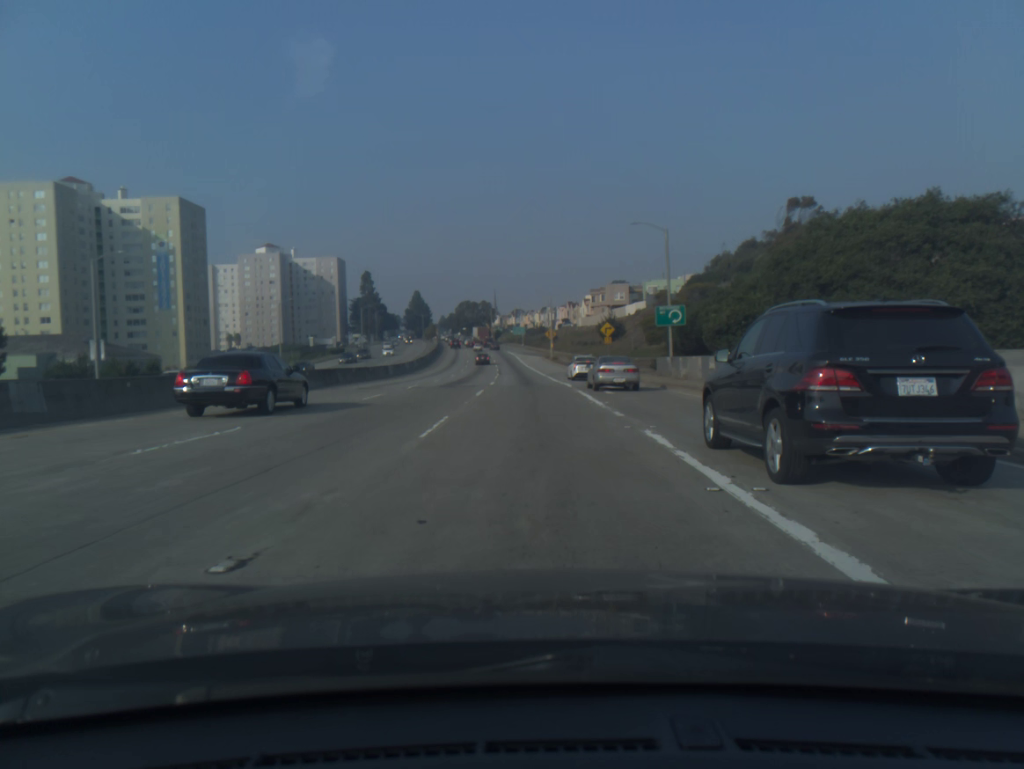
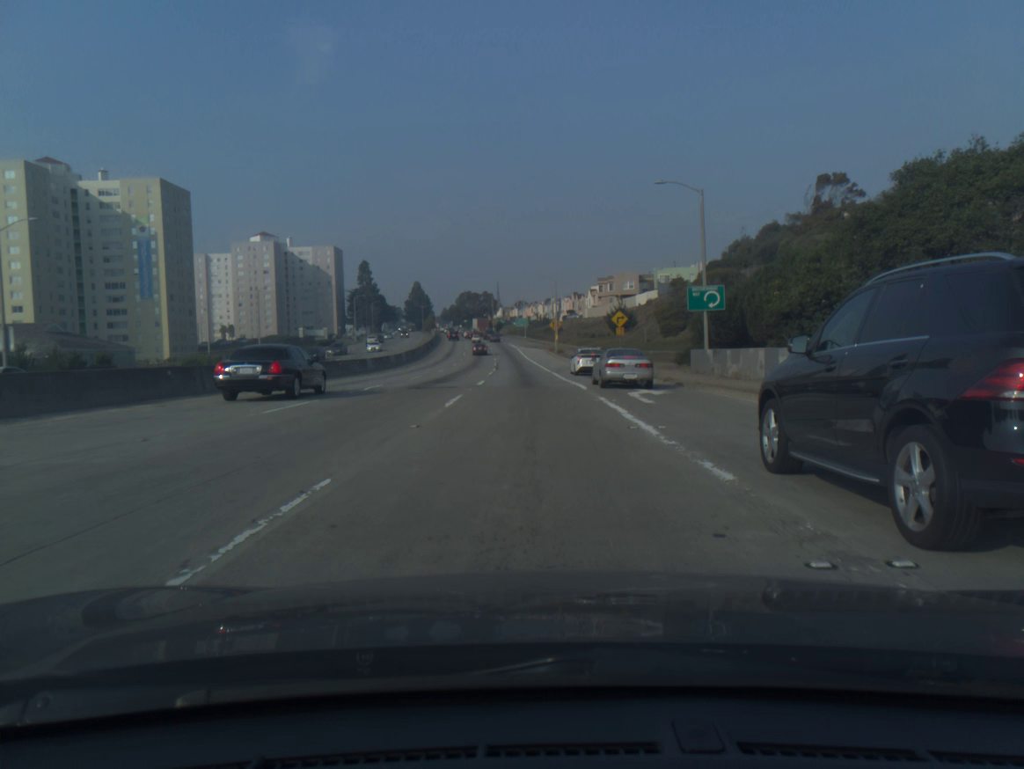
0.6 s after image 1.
(0.0, +9.4) m; -1°
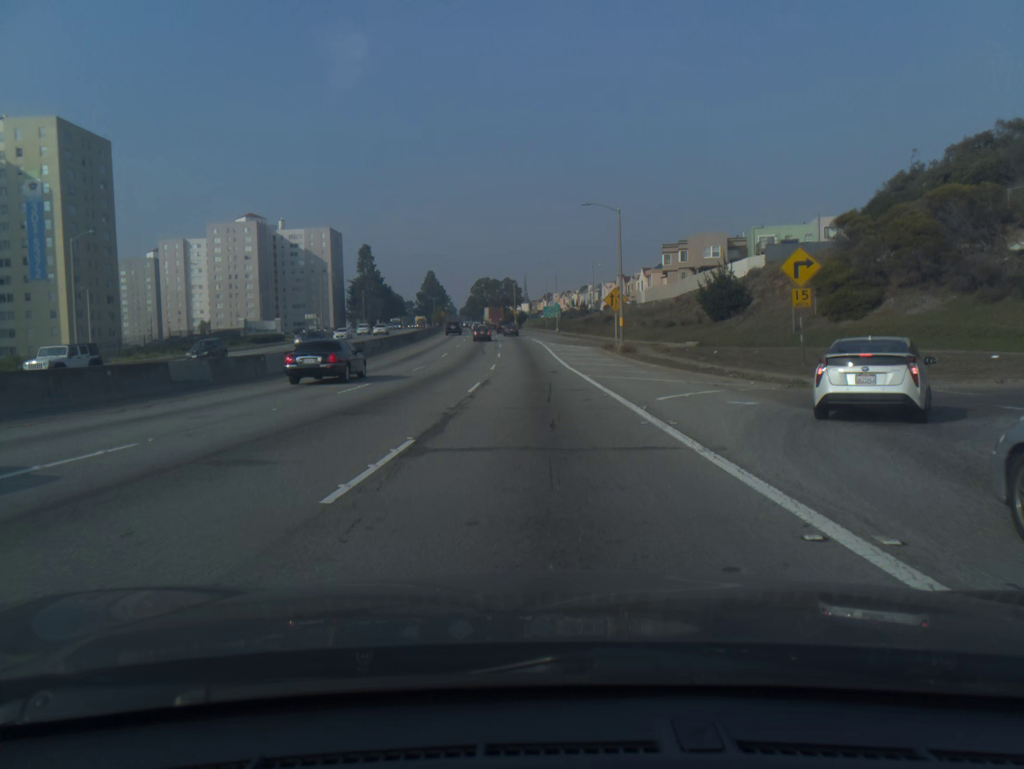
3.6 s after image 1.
(-1.2, +46.4) m; -2°
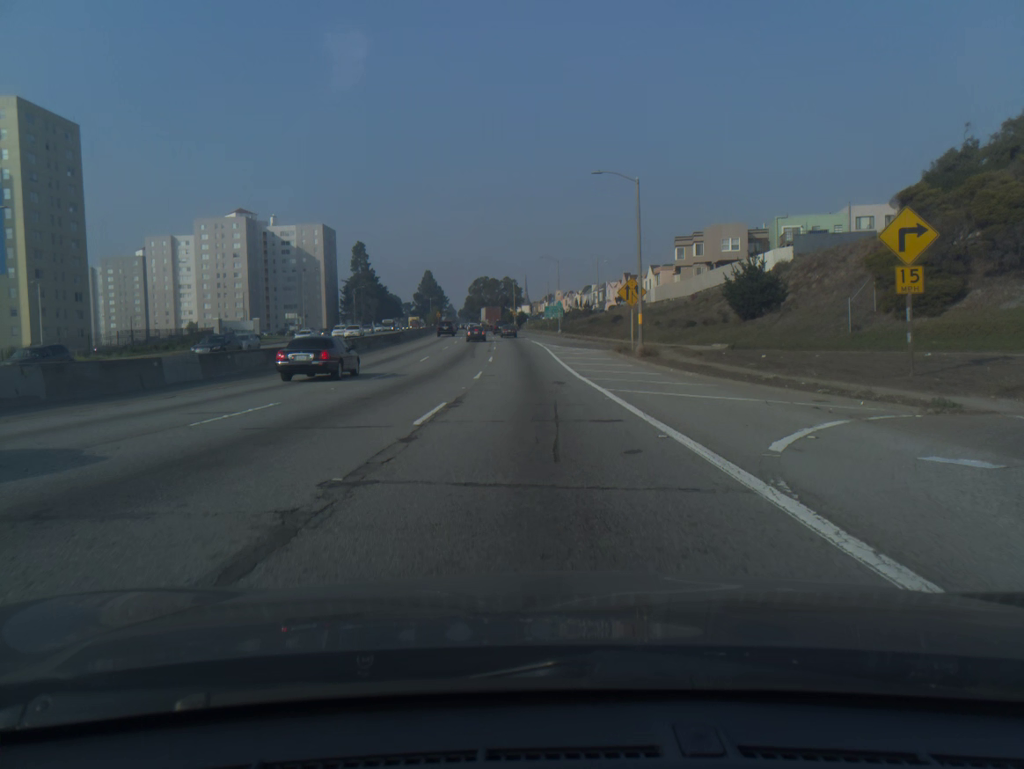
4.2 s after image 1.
(0.0, +9.1) m; 0°
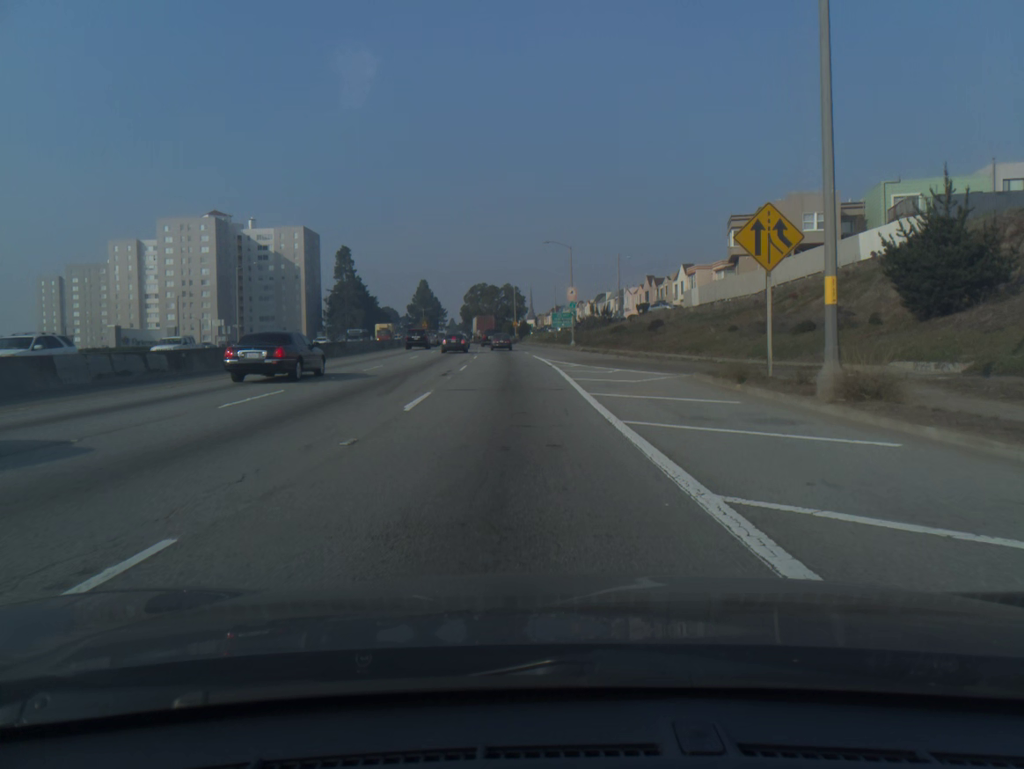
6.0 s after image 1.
(-0.1, +26.5) m; 0°
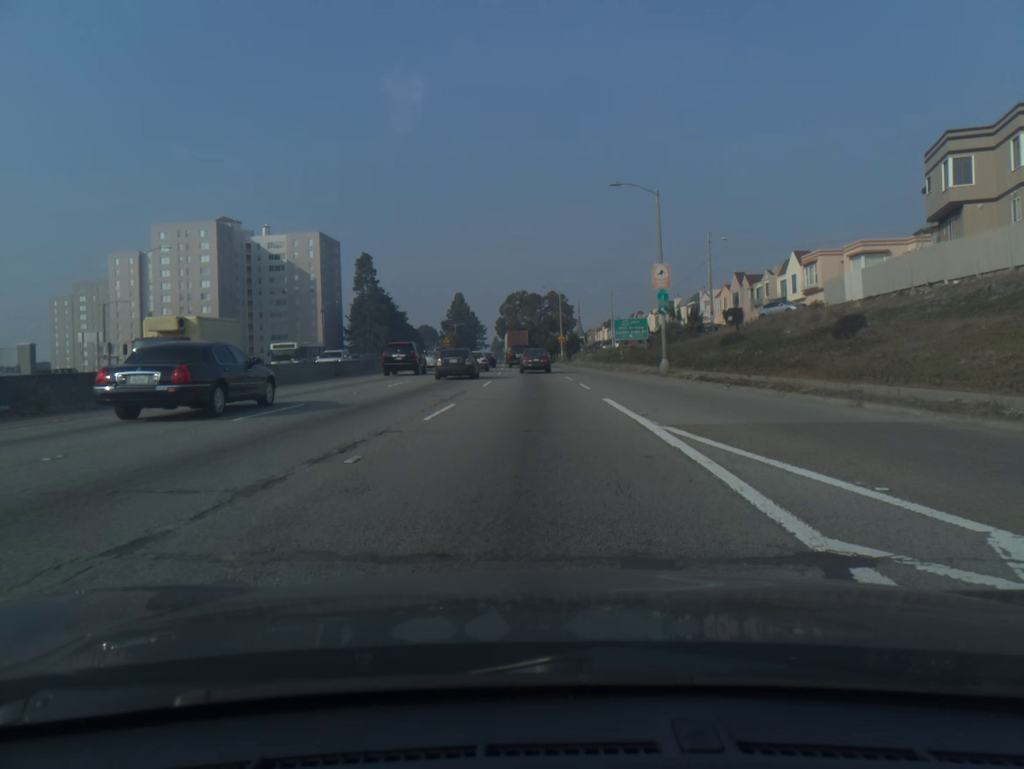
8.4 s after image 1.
(-1.0, +31.0) m; -4°
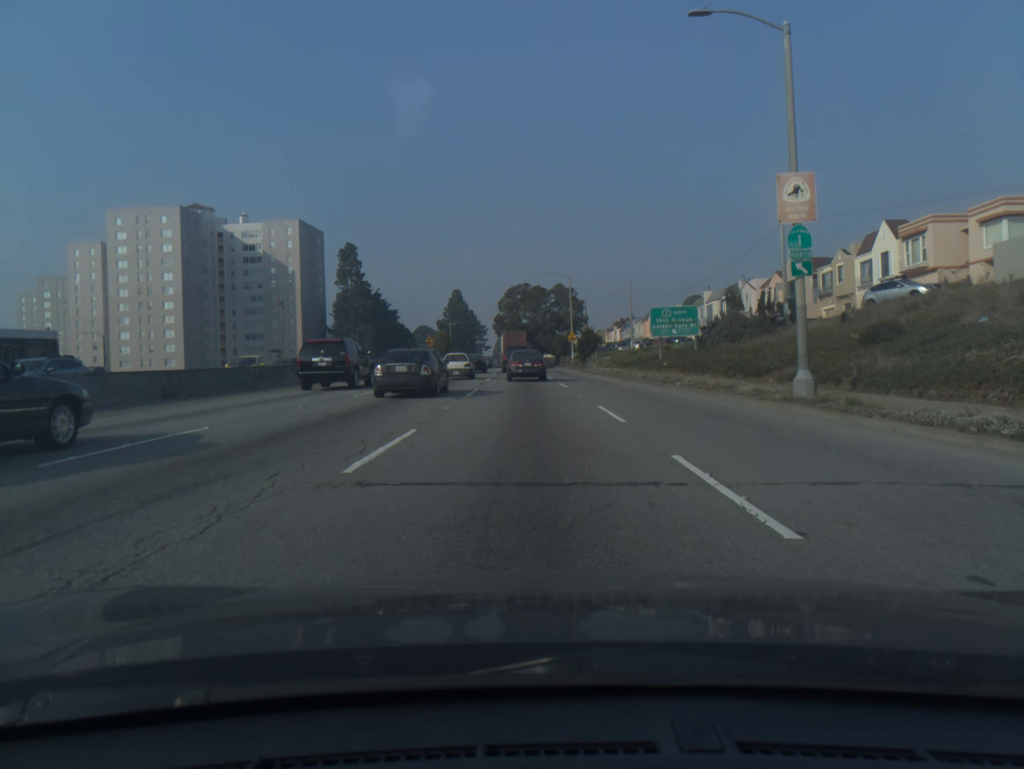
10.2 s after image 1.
(0.0, +20.4) m; 0°
